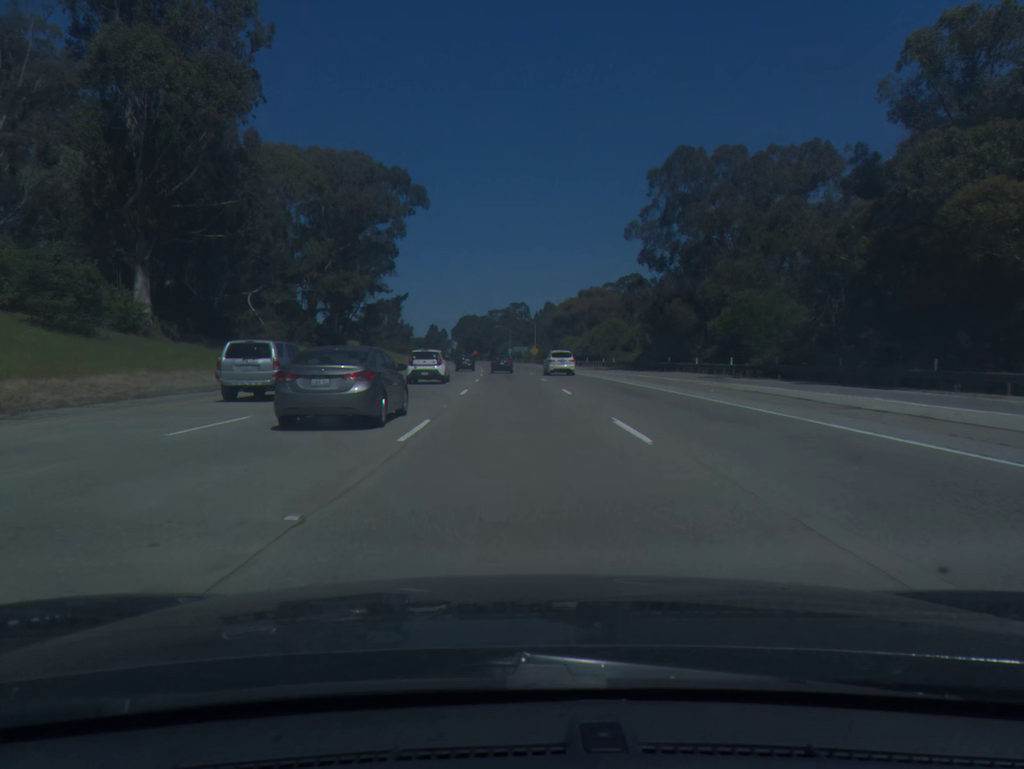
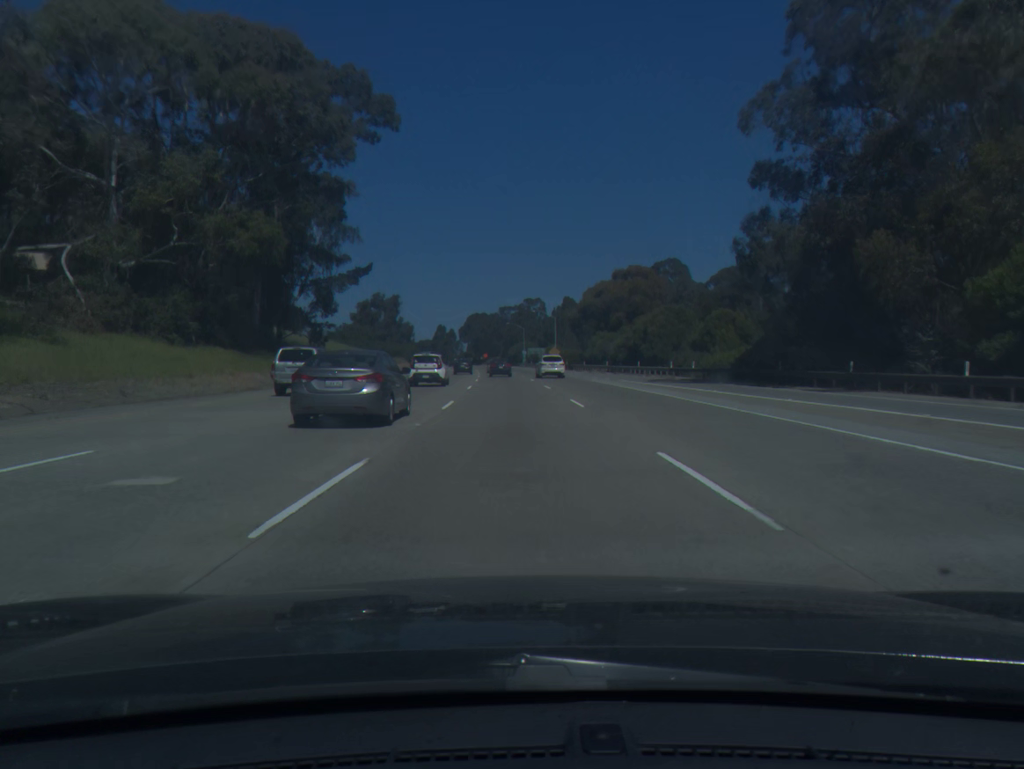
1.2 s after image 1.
(-0.3, +35.2) m; -1°
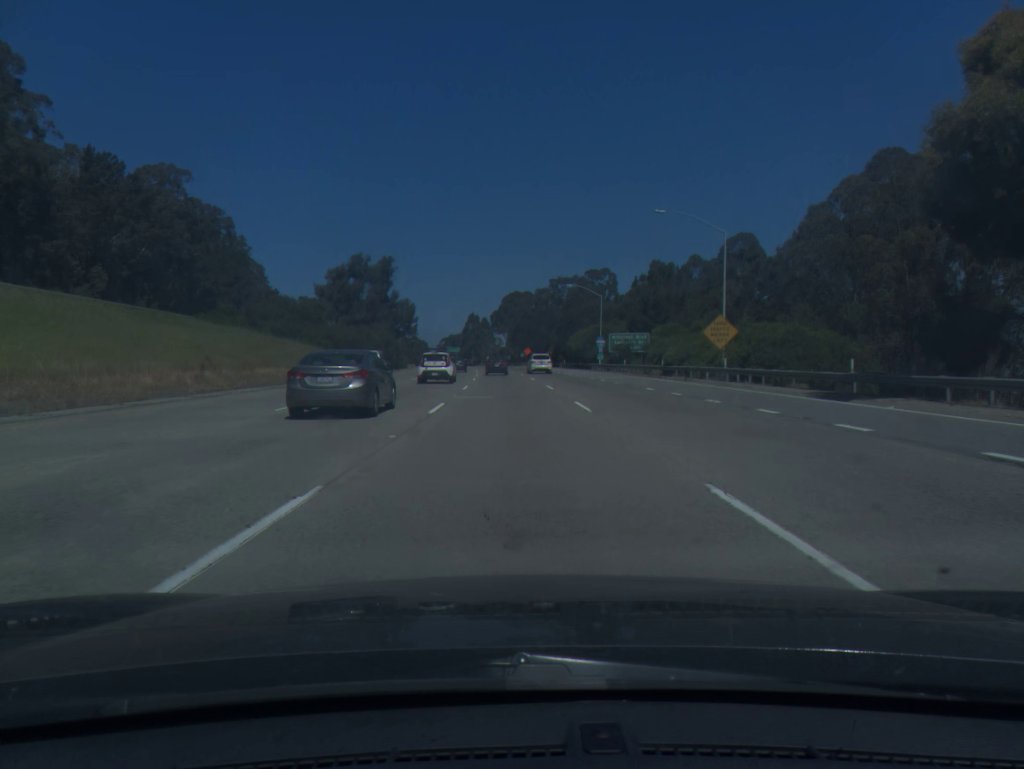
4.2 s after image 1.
(-2.8, +90.1) m; -3°
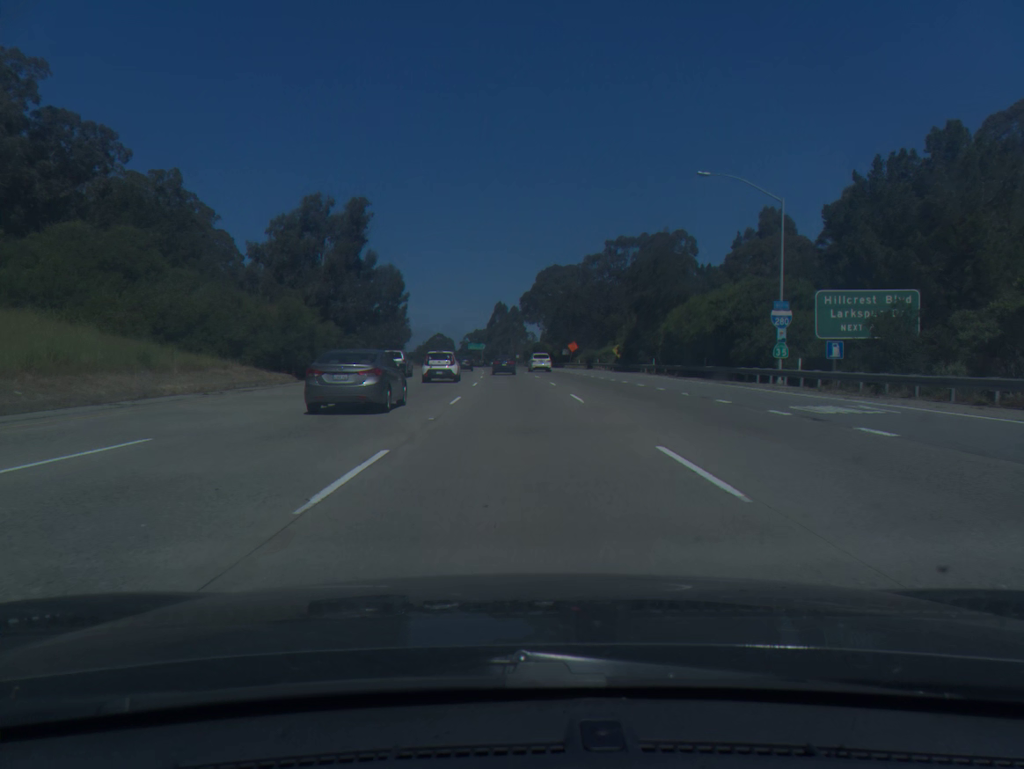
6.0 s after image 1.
(-1.3, +55.2) m; -2°
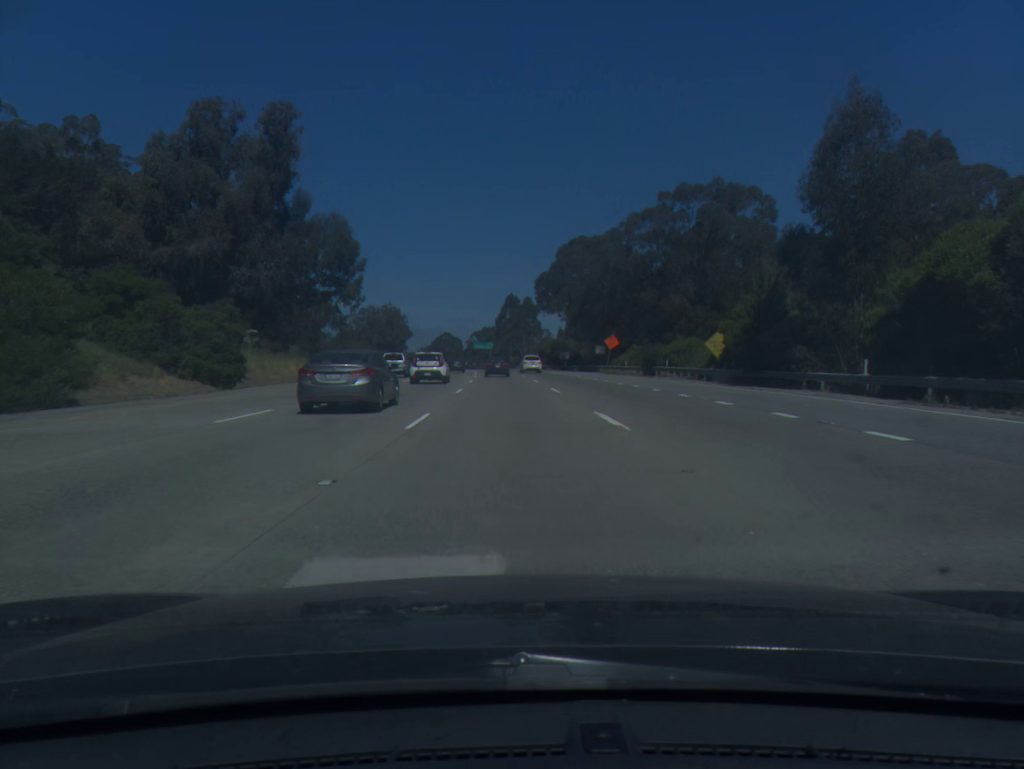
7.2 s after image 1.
(-0.3, +37.1) m; -1°
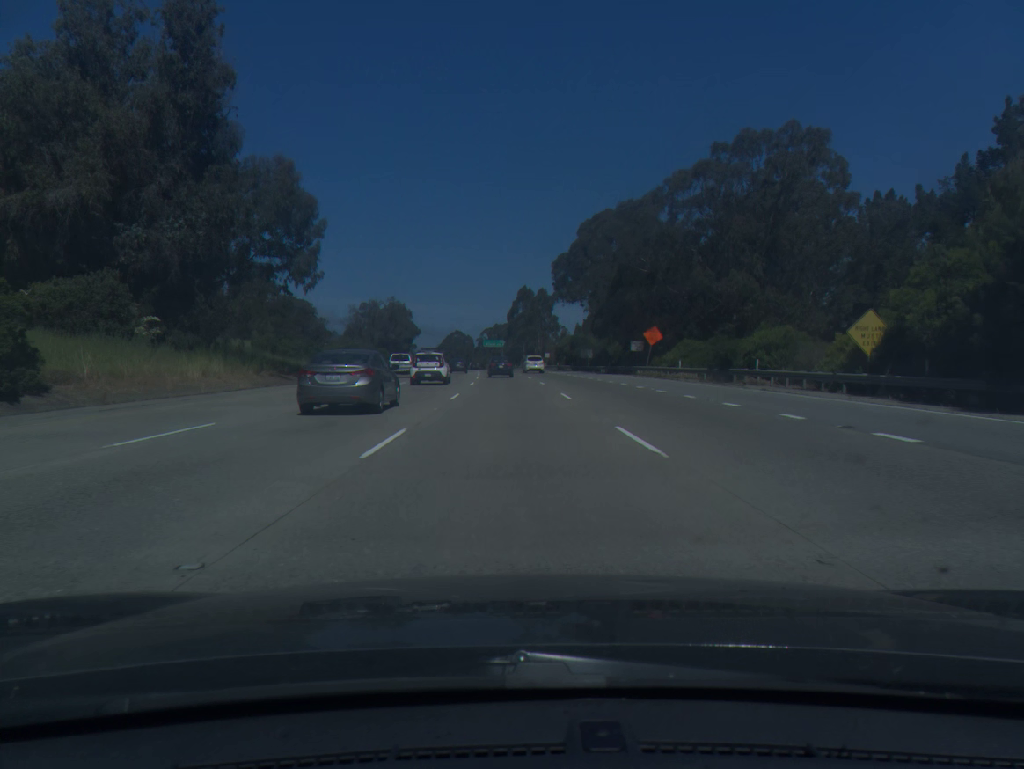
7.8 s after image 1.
(-0.1, +18.6) m; -1°
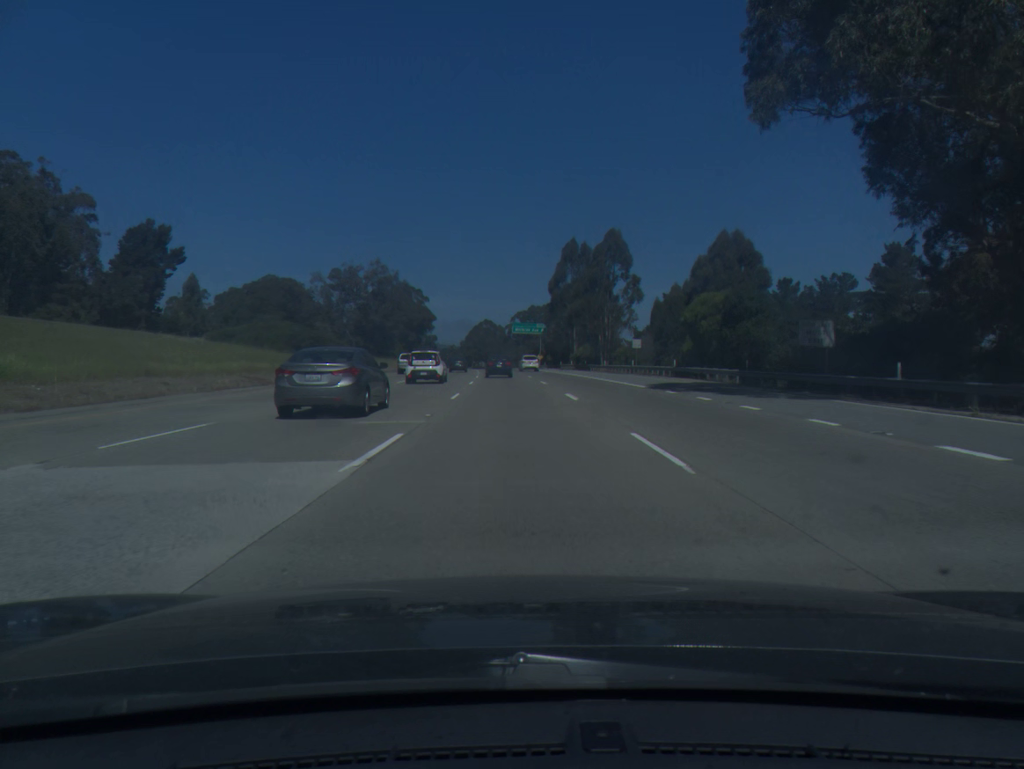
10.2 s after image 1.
(-2.0, +74.0) m; -3°
